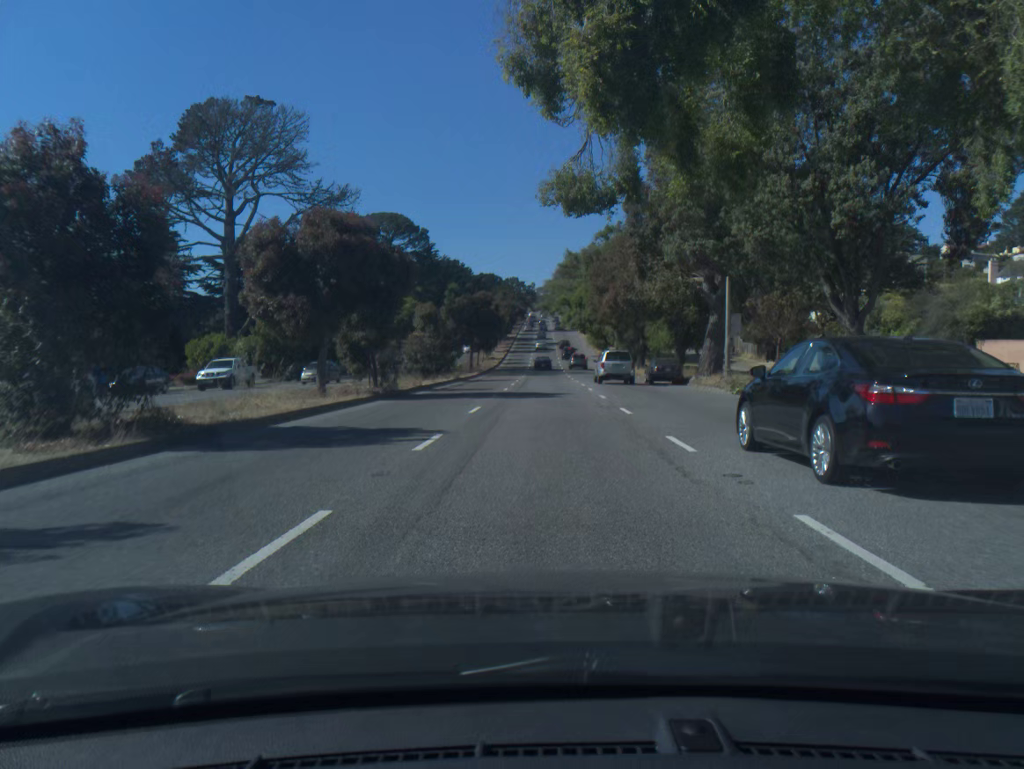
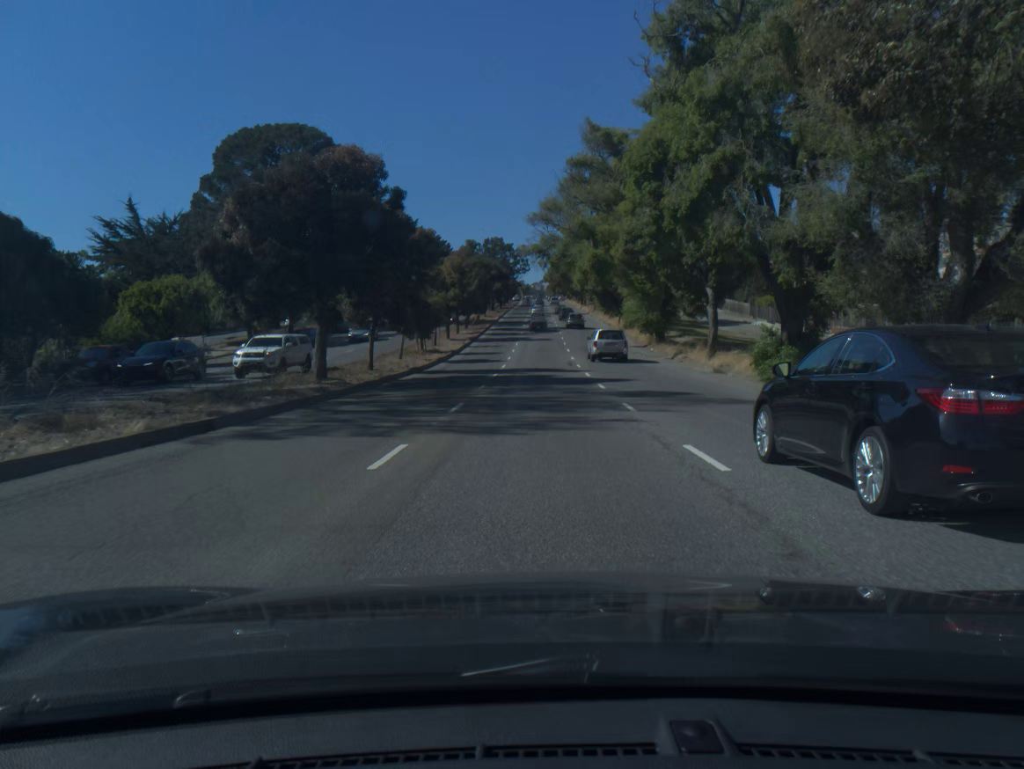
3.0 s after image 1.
(+0.3, +53.1) m; 0°
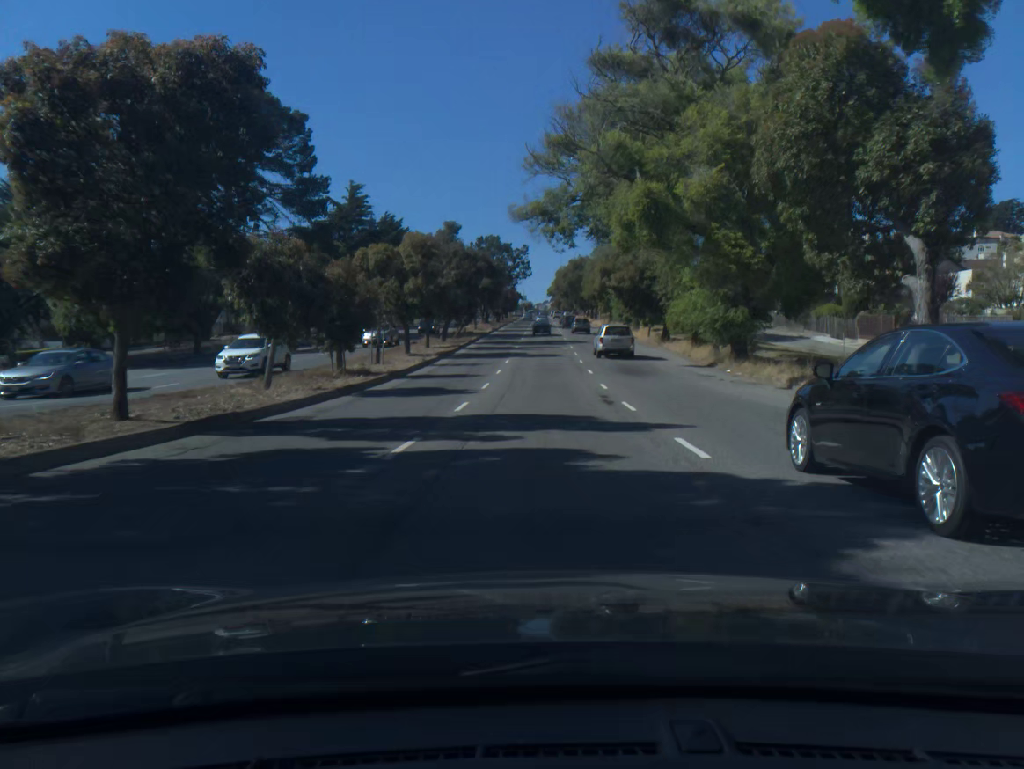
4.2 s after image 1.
(0.0, +21.1) m; 0°
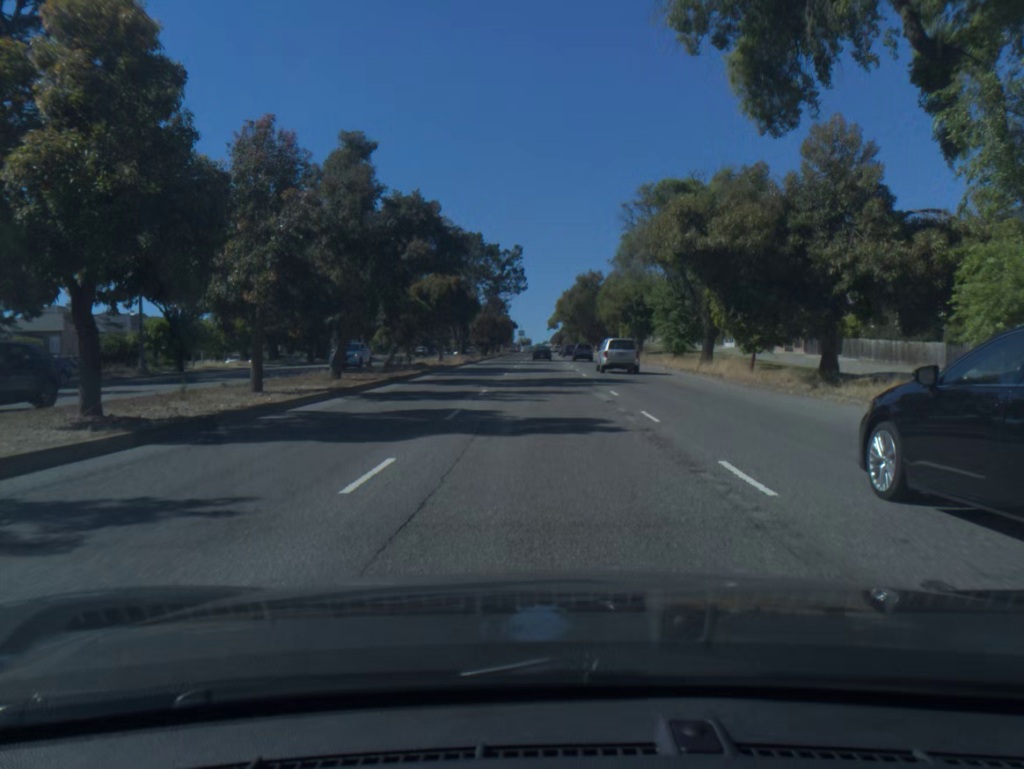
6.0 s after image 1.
(-0.1, +31.2) m; 0°
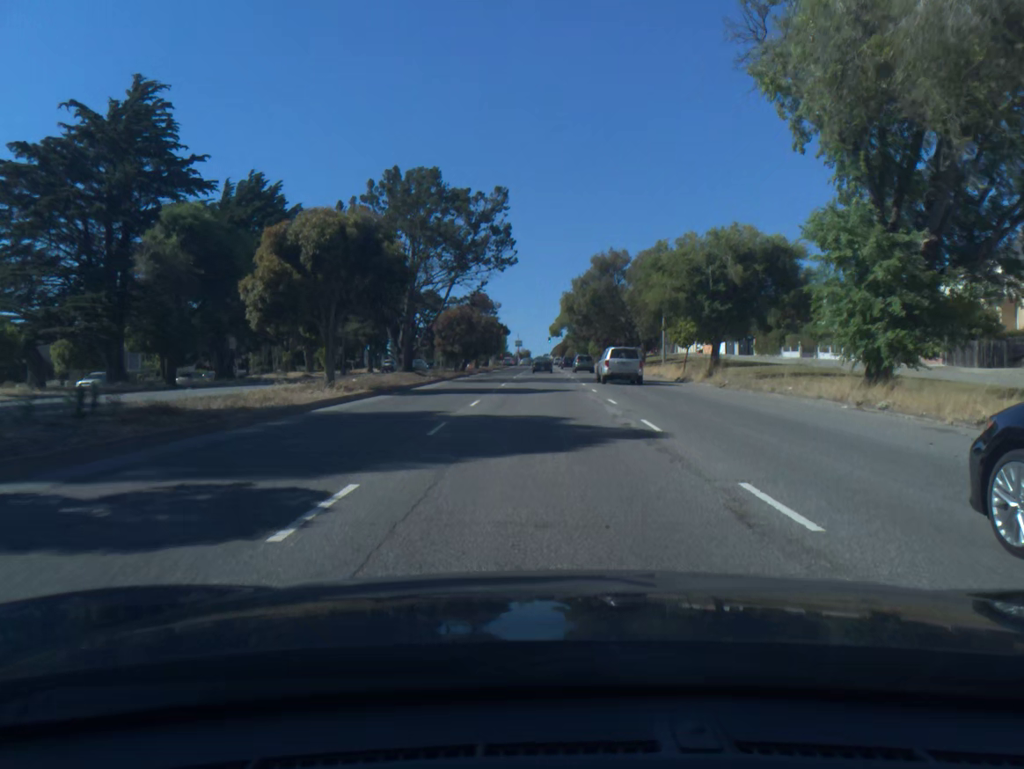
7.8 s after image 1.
(+0.1, +29.9) m; 0°
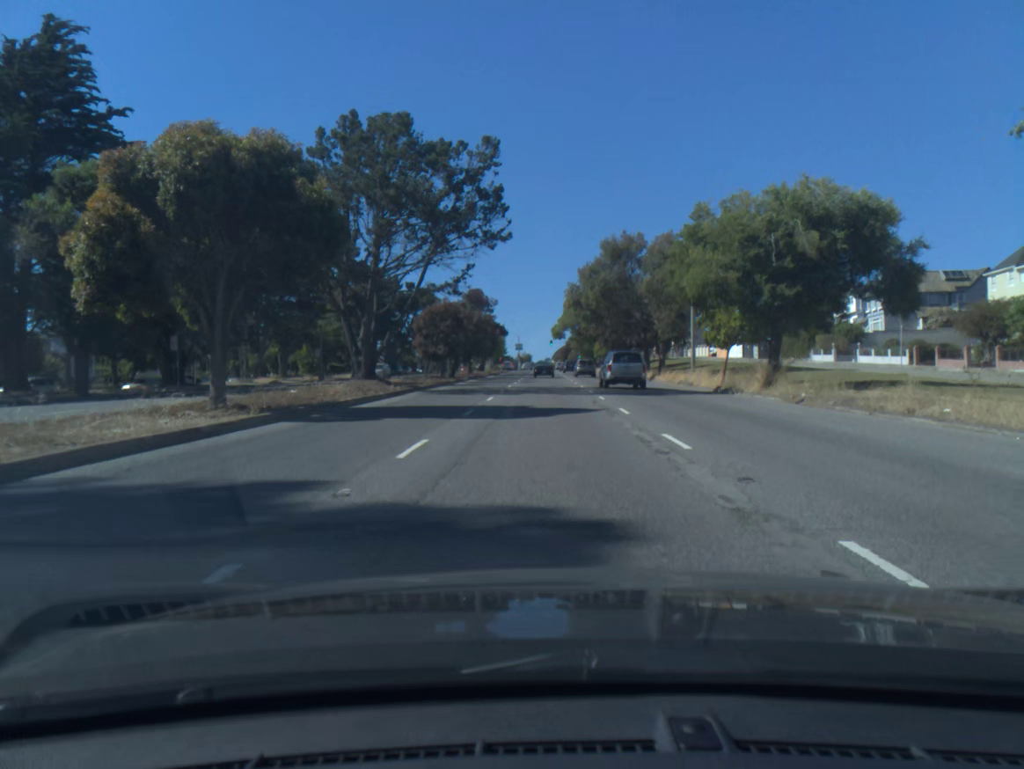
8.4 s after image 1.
(0.0, +9.8) m; 0°
